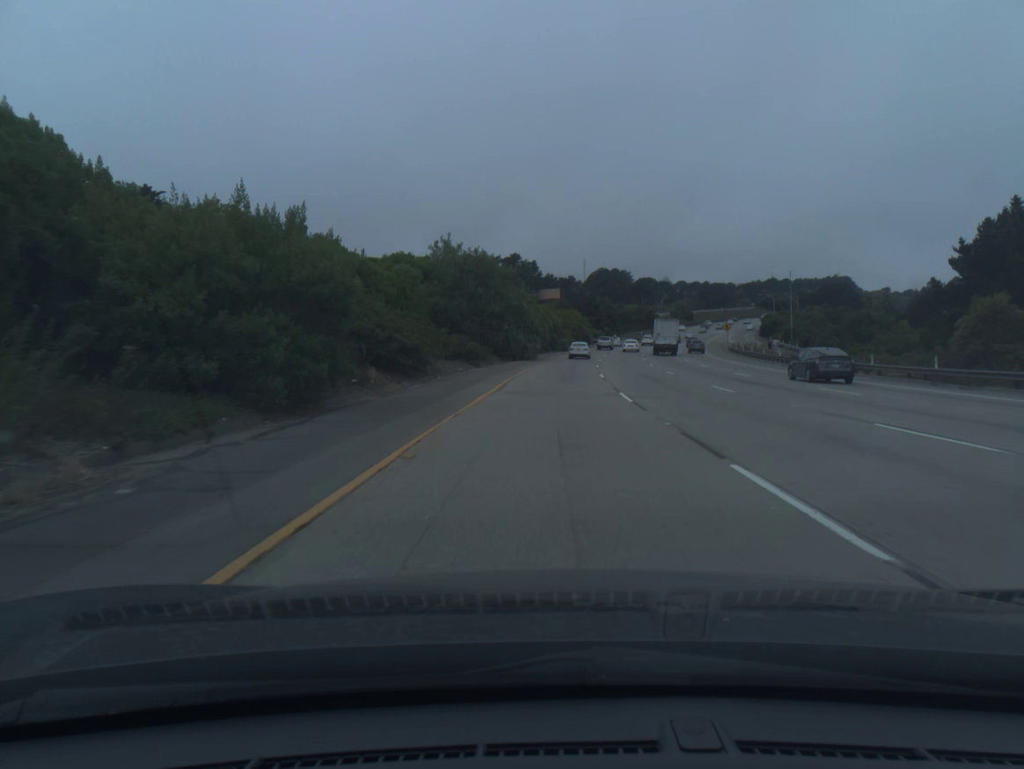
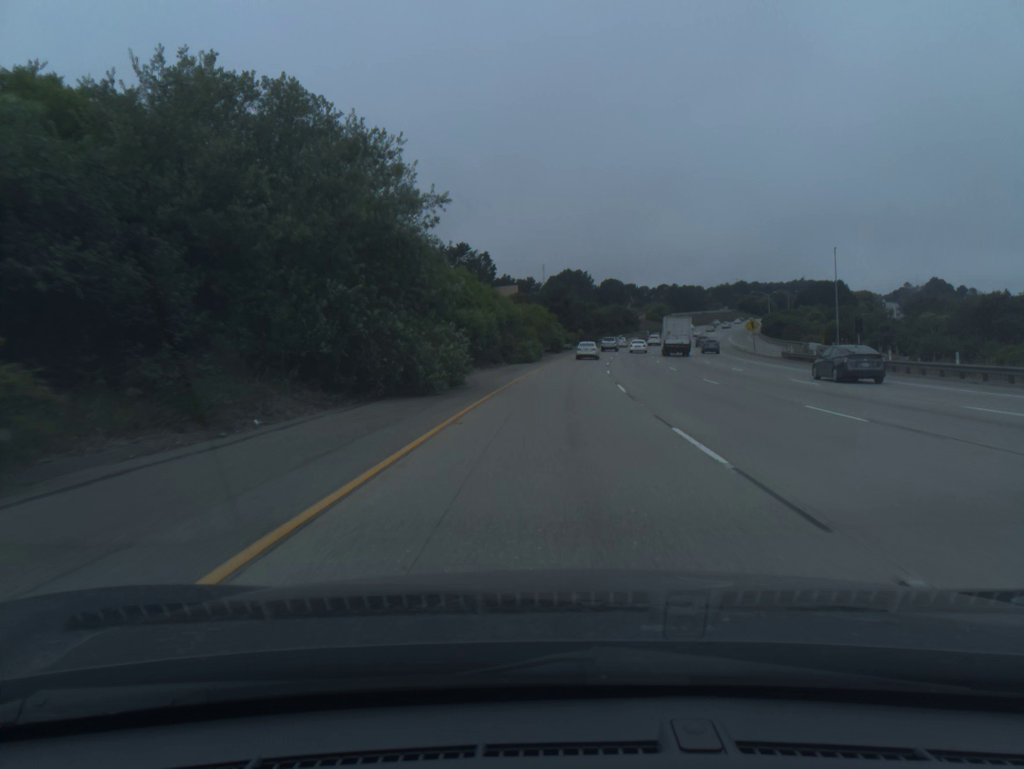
(+0.9, +39.6) m; +3°
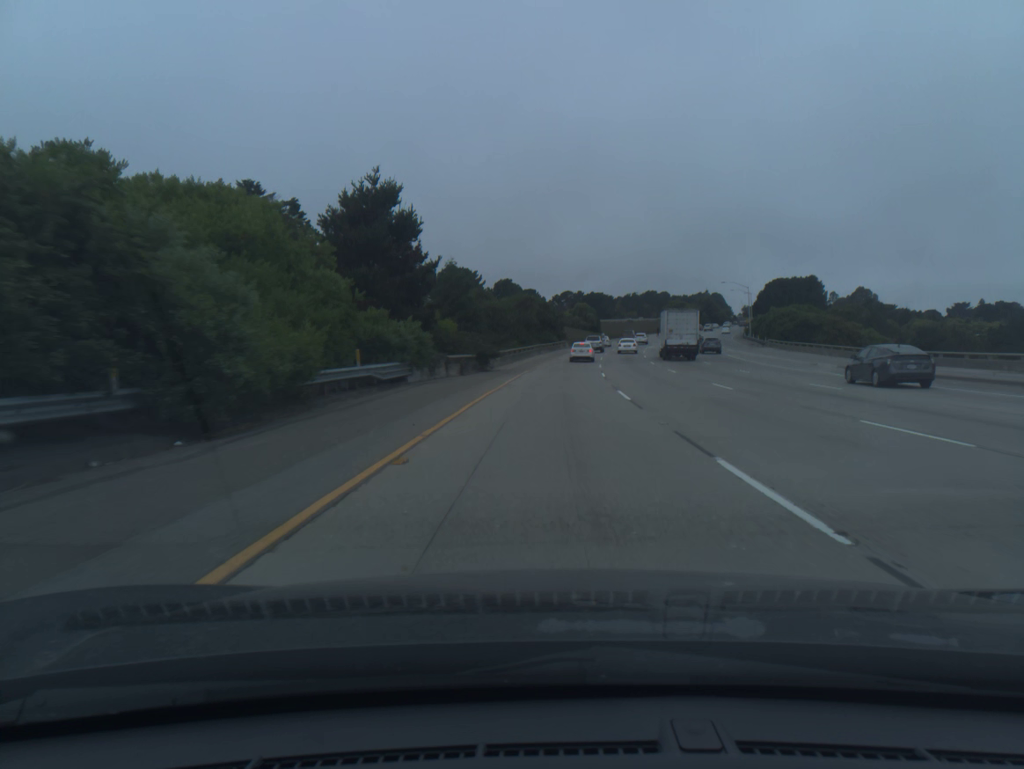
(+5.2, +77.0) m; +8°
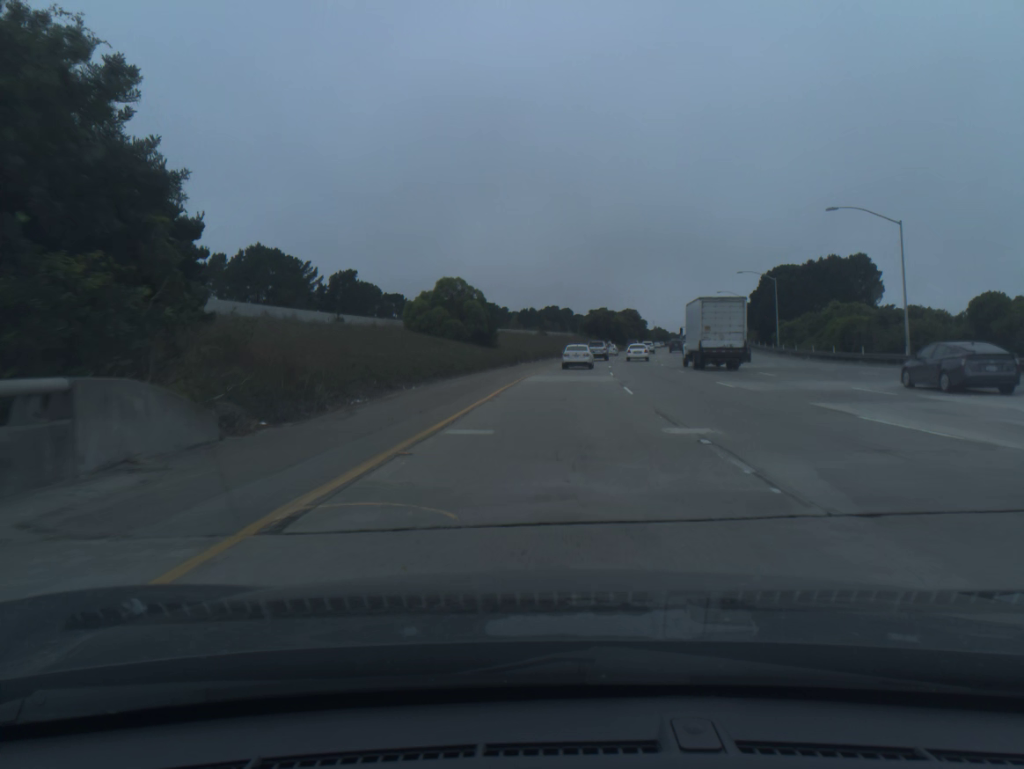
(+6.4, +91.5) m; +8°
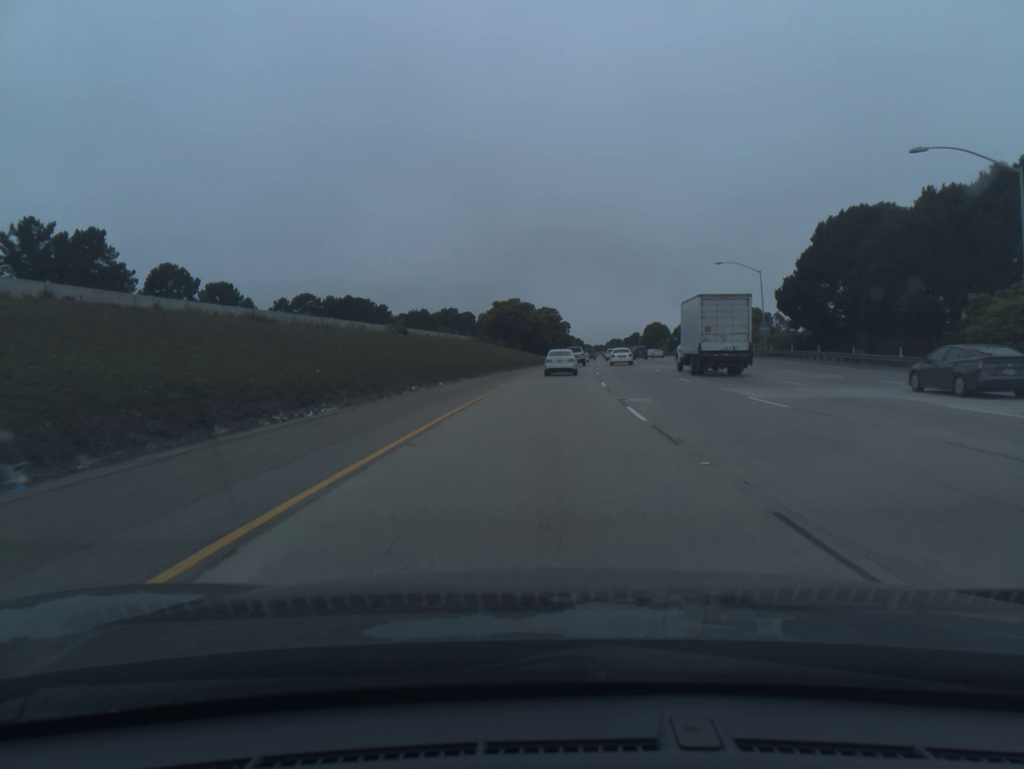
(+4.1, +66.3) m; +7°
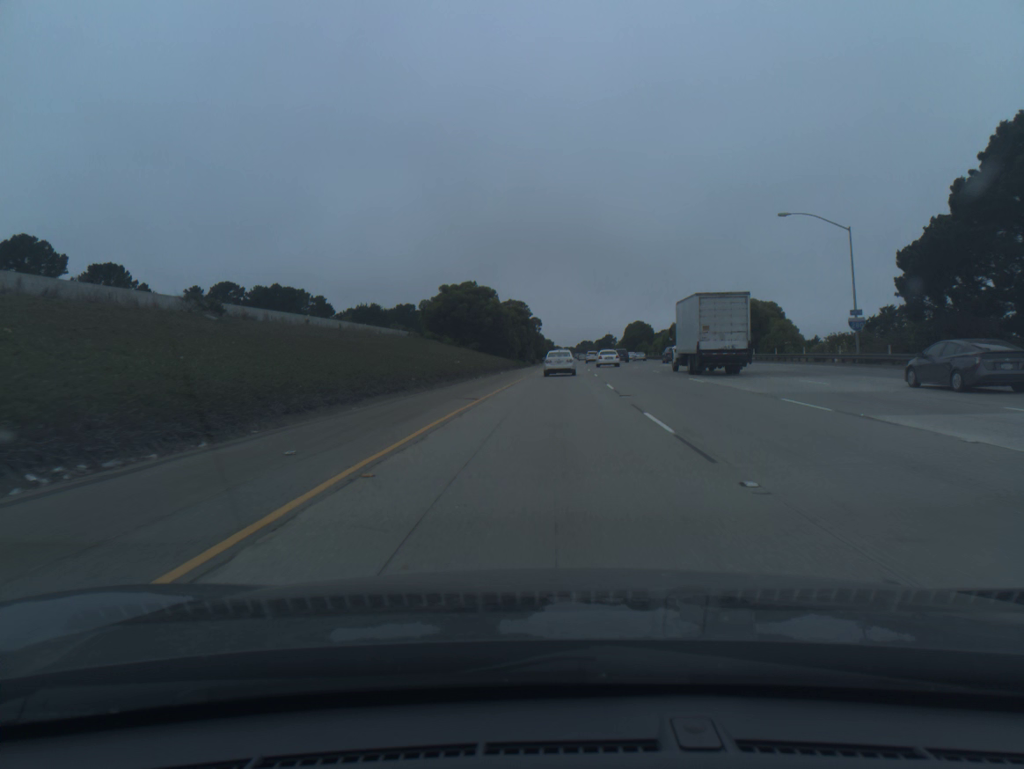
(+0.6, +31.7) m; +2°
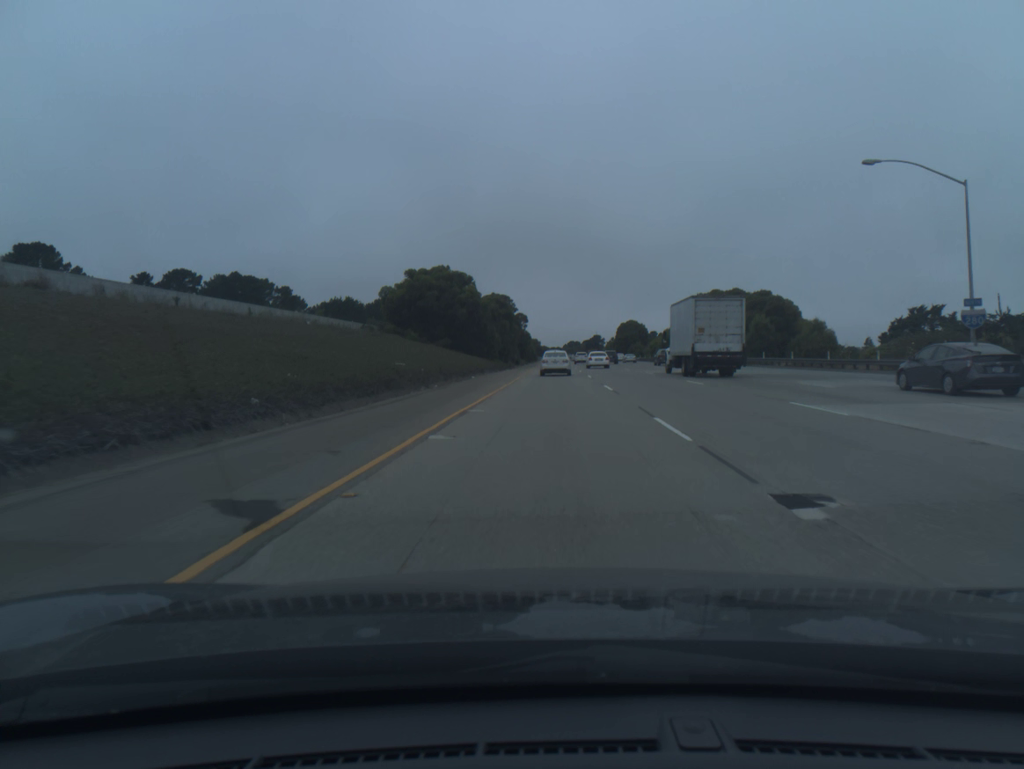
(+0.1, +15.6) m; +1°
